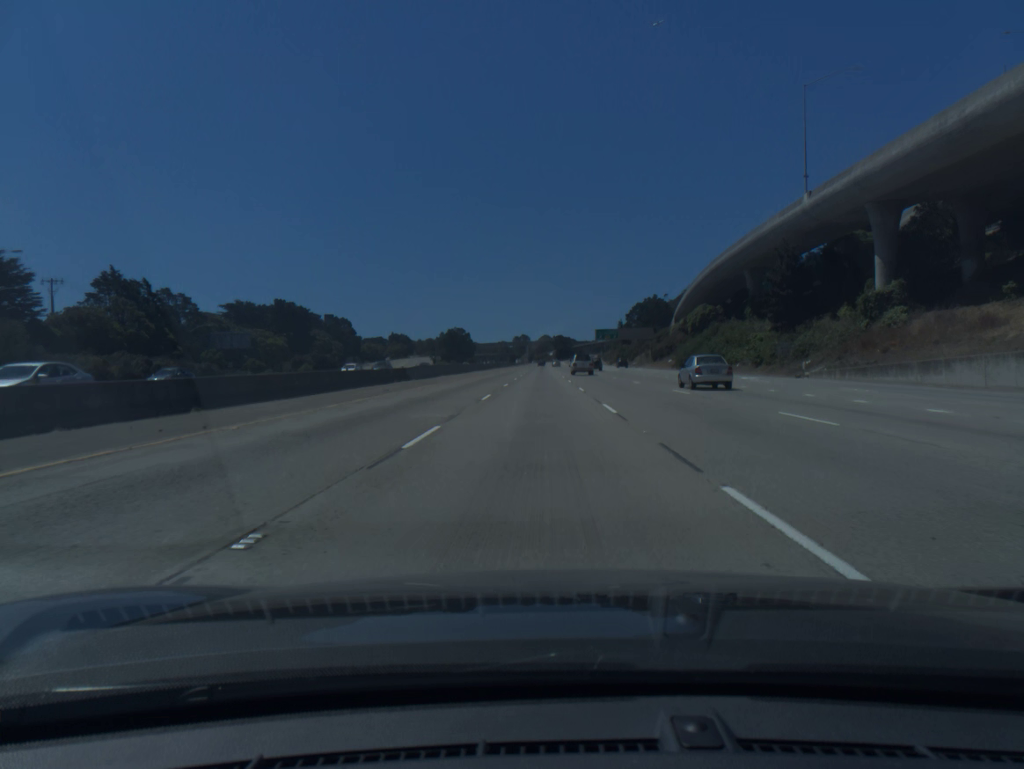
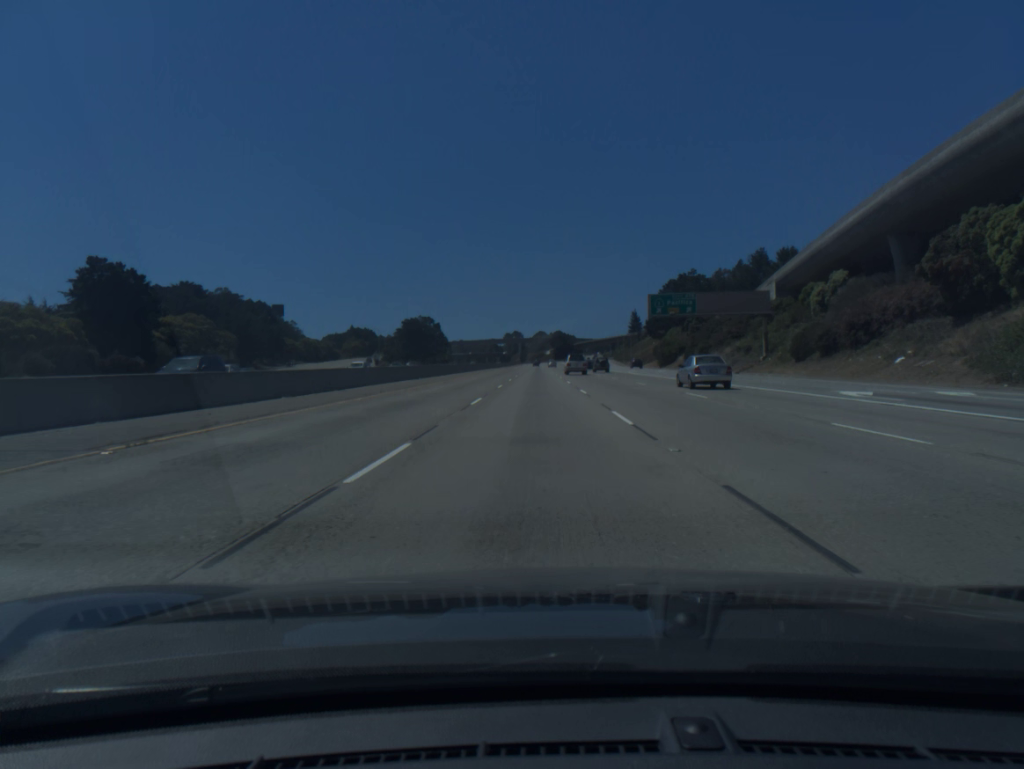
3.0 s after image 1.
(0.0, +91.1) m; 0°
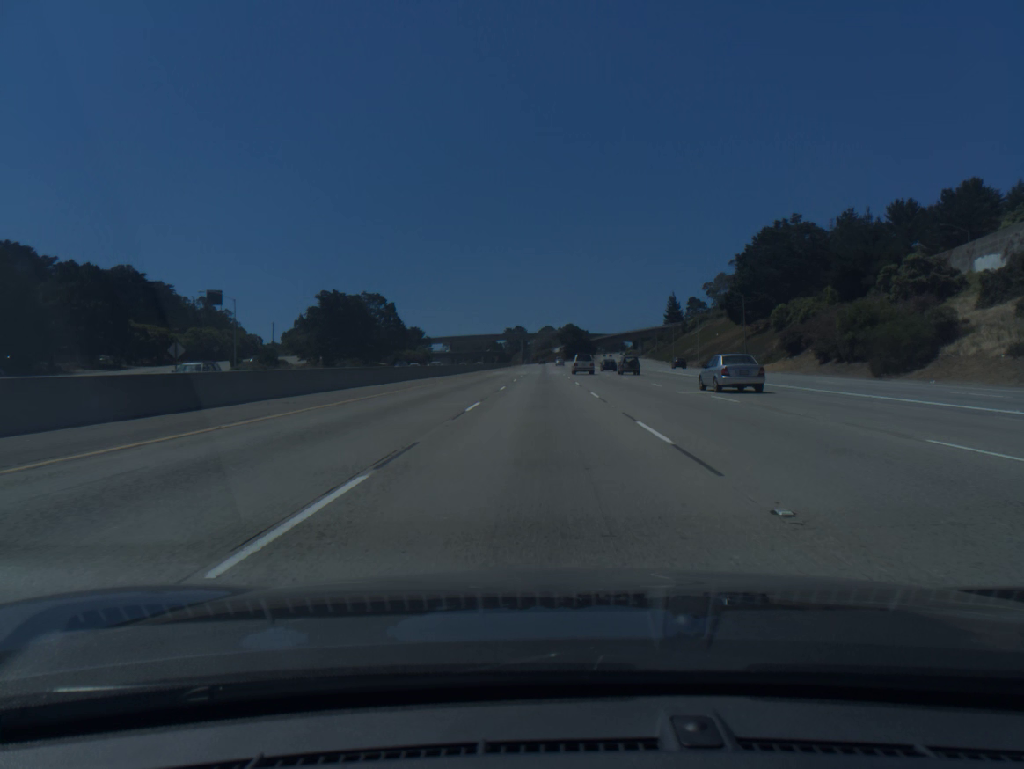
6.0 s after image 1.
(-0.5, +91.2) m; 0°
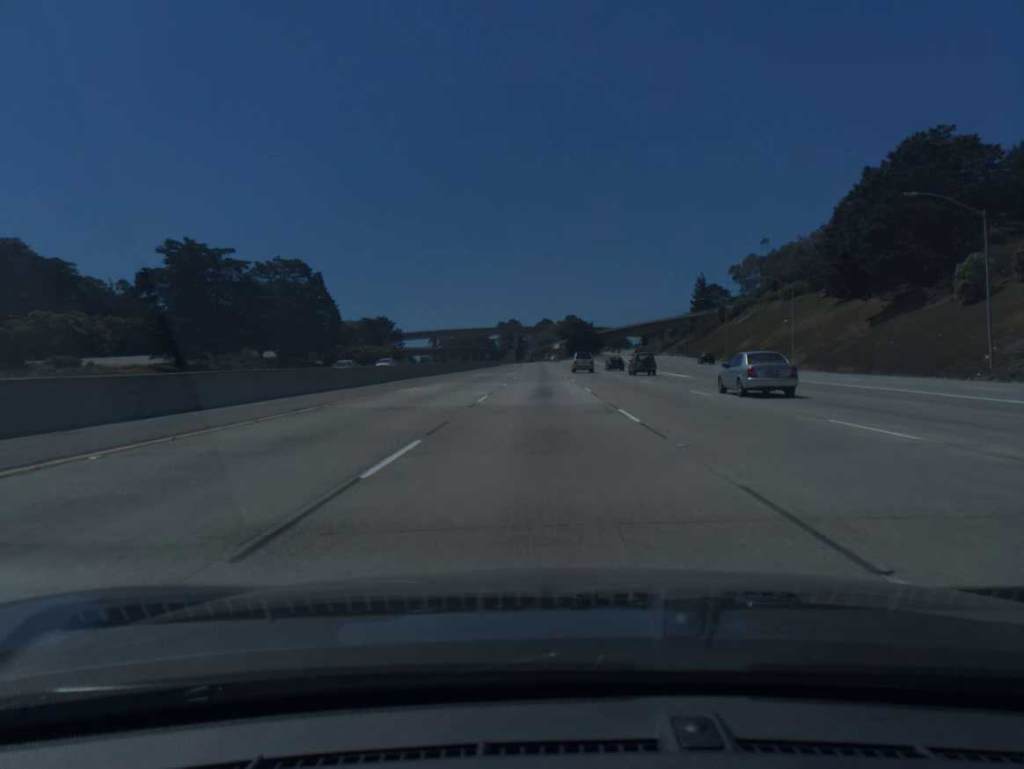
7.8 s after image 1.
(+0.1, +54.8) m; 0°
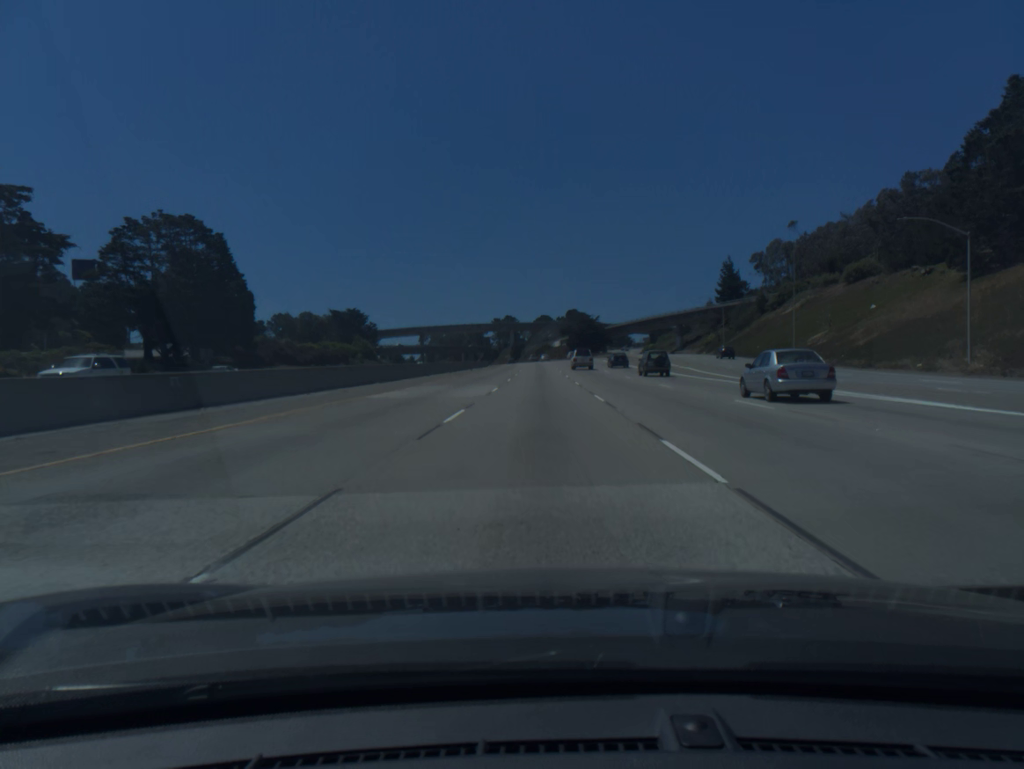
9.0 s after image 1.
(0.0, +36.5) m; 0°
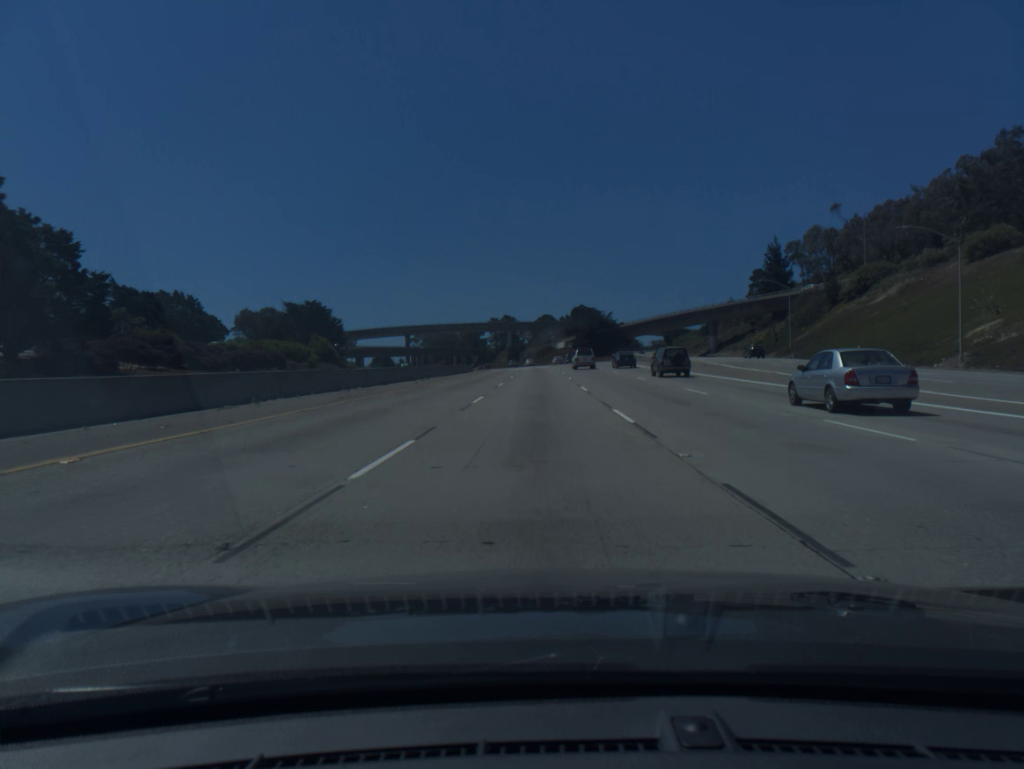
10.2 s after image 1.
(0.0, +36.5) m; 0°
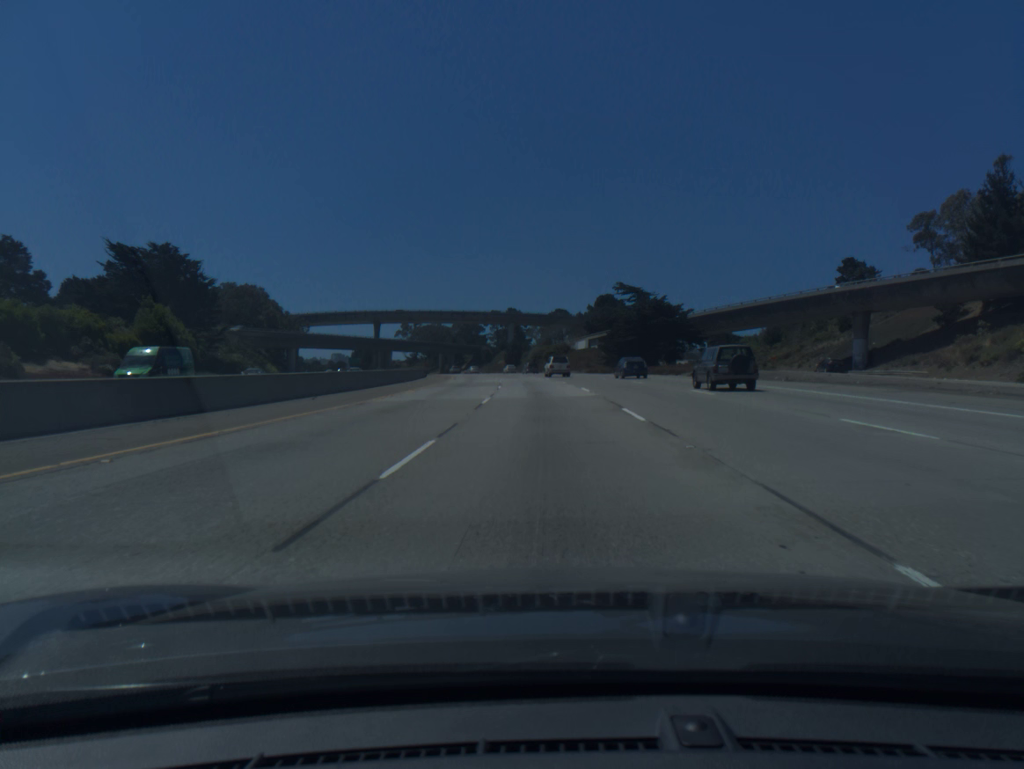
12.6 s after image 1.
(-0.4, +72.9) m; -1°
